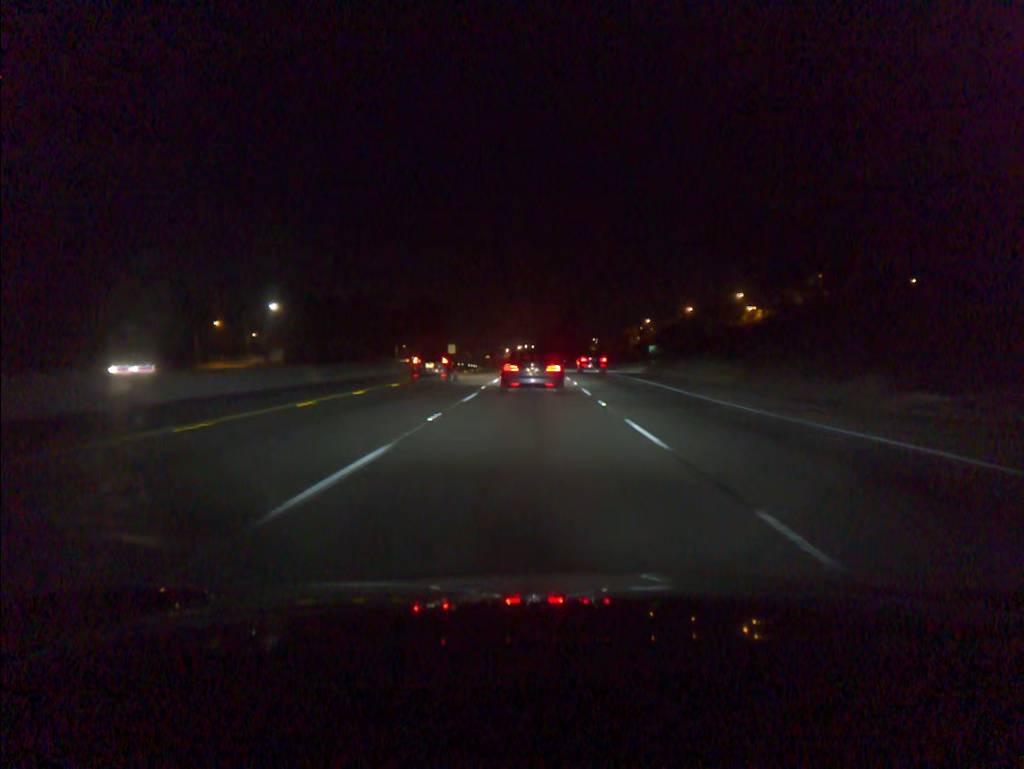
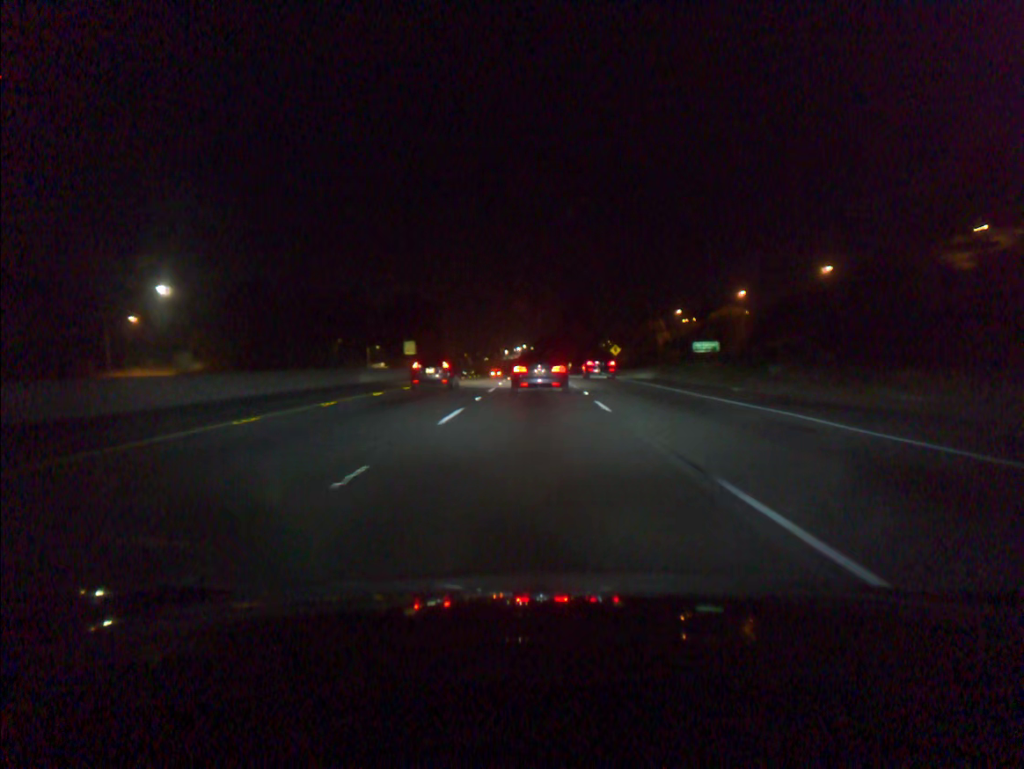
(0.0, +36.1) m; 0°
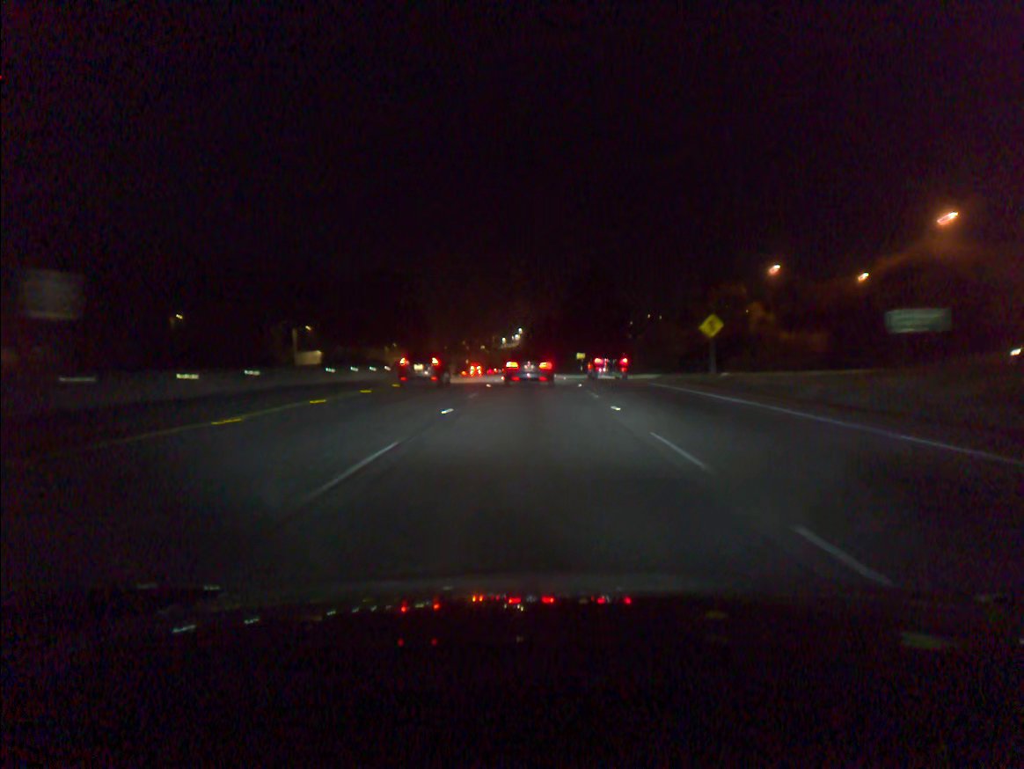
(+0.1, +53.0) m; 0°
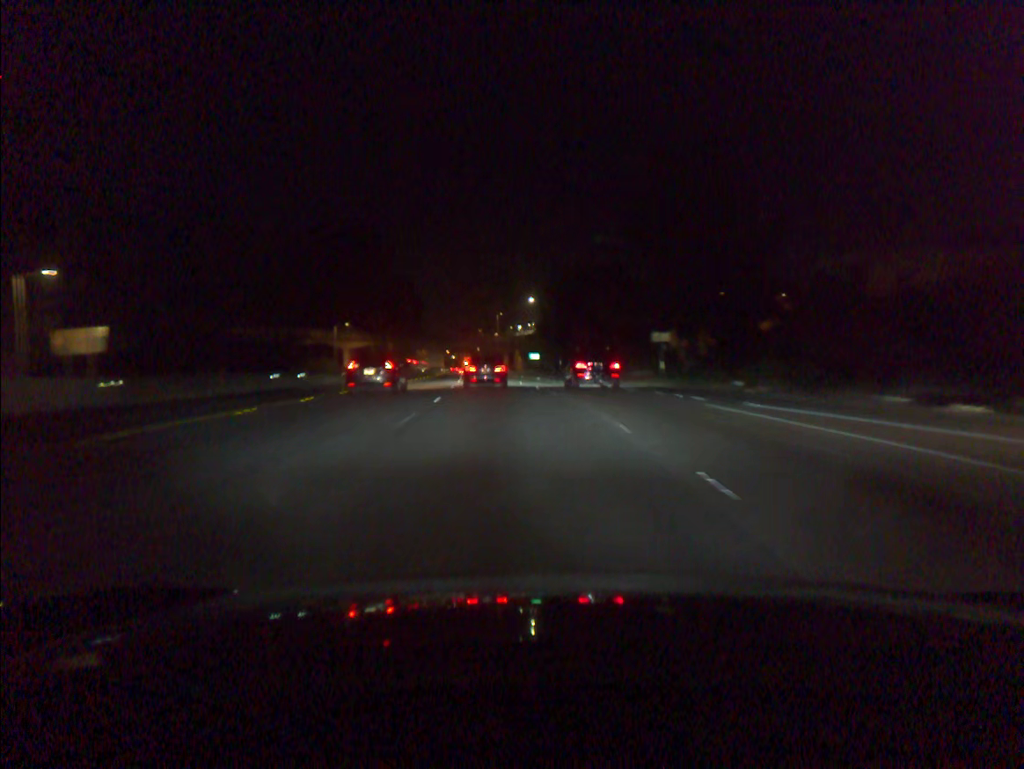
(-0.3, +69.2) m; -1°
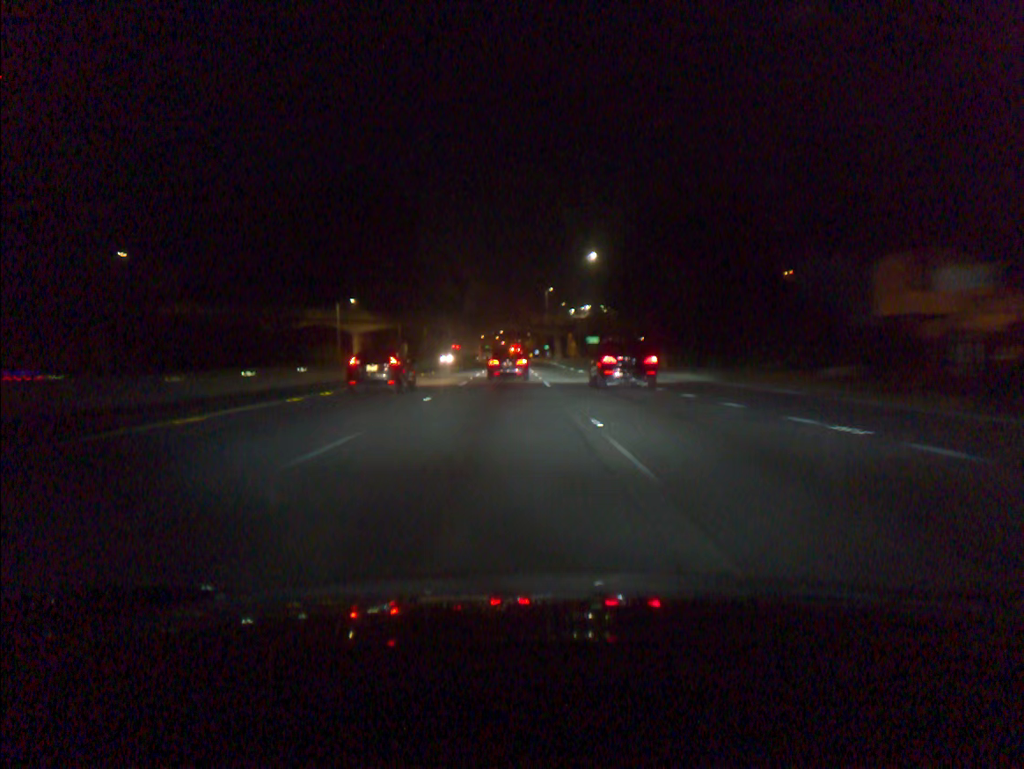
(-1.0, +34.1) m; -4°
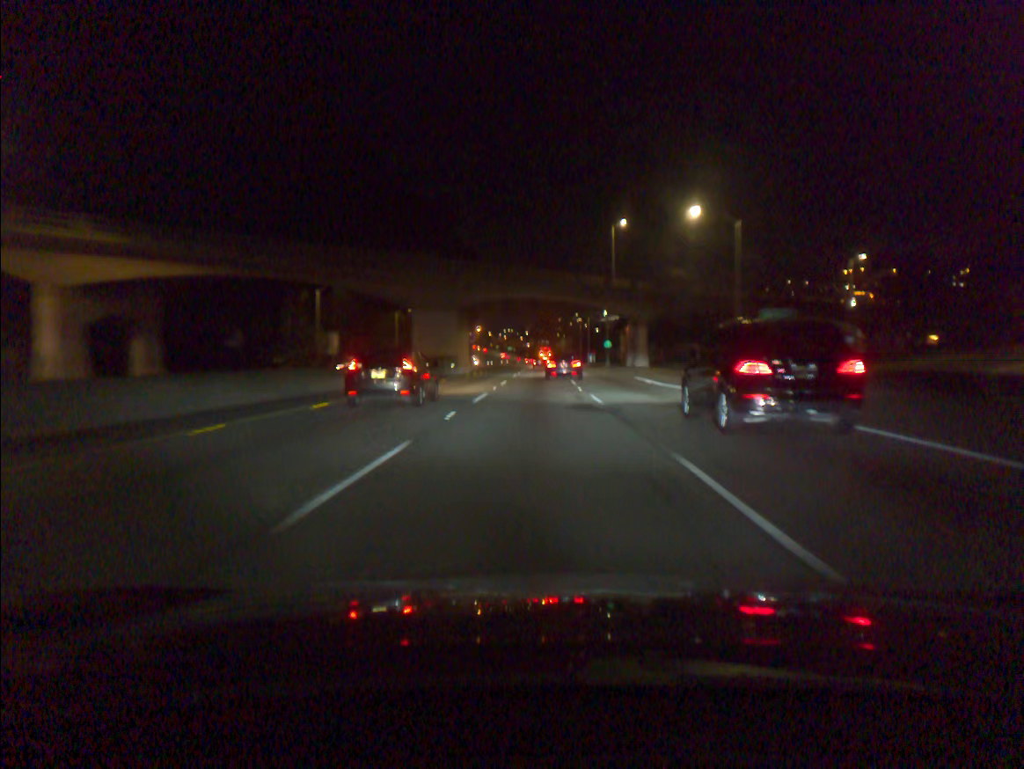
(-2.8, +84.2) m; -2°
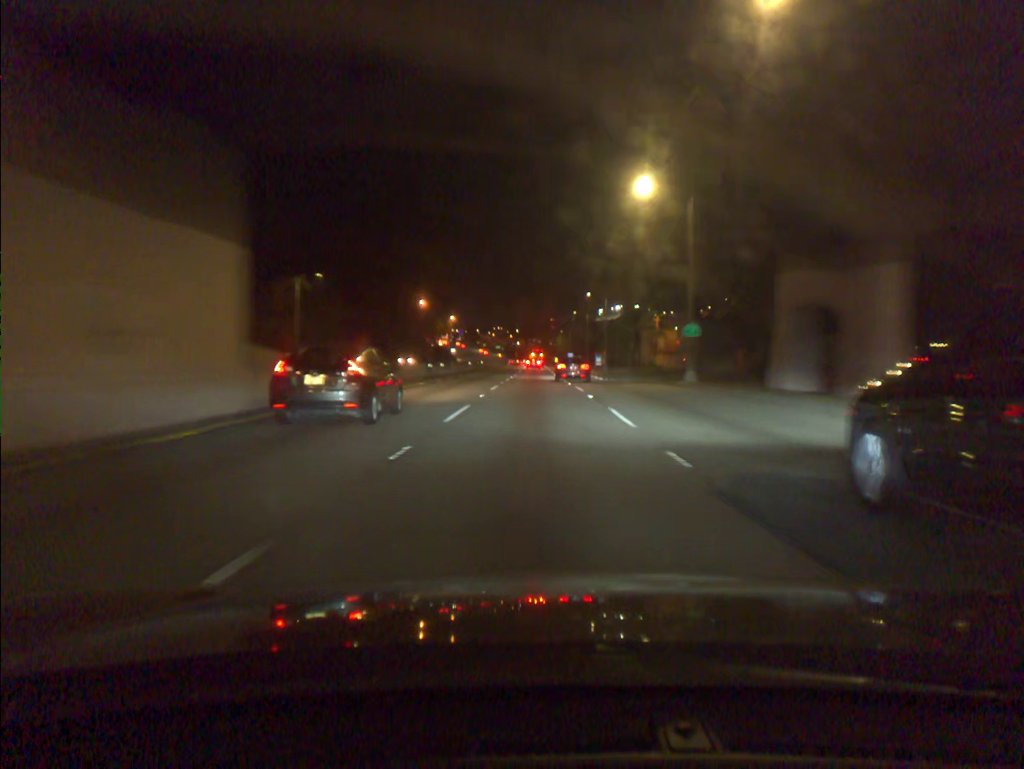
(+0.3, +50.2) m; +1°
